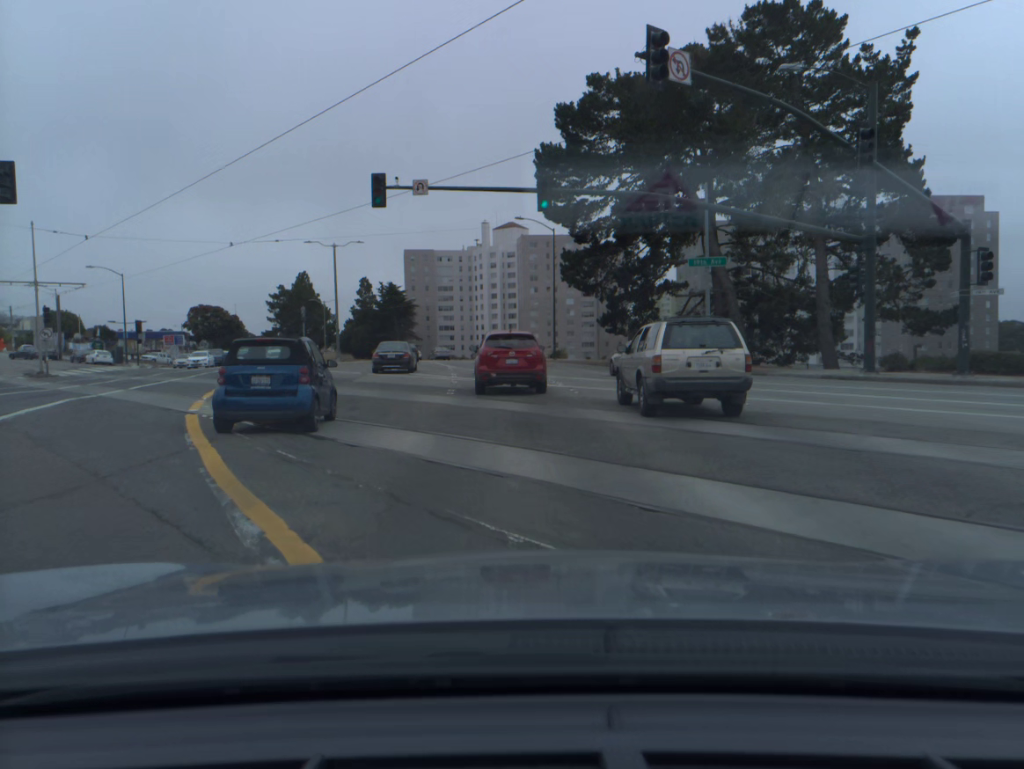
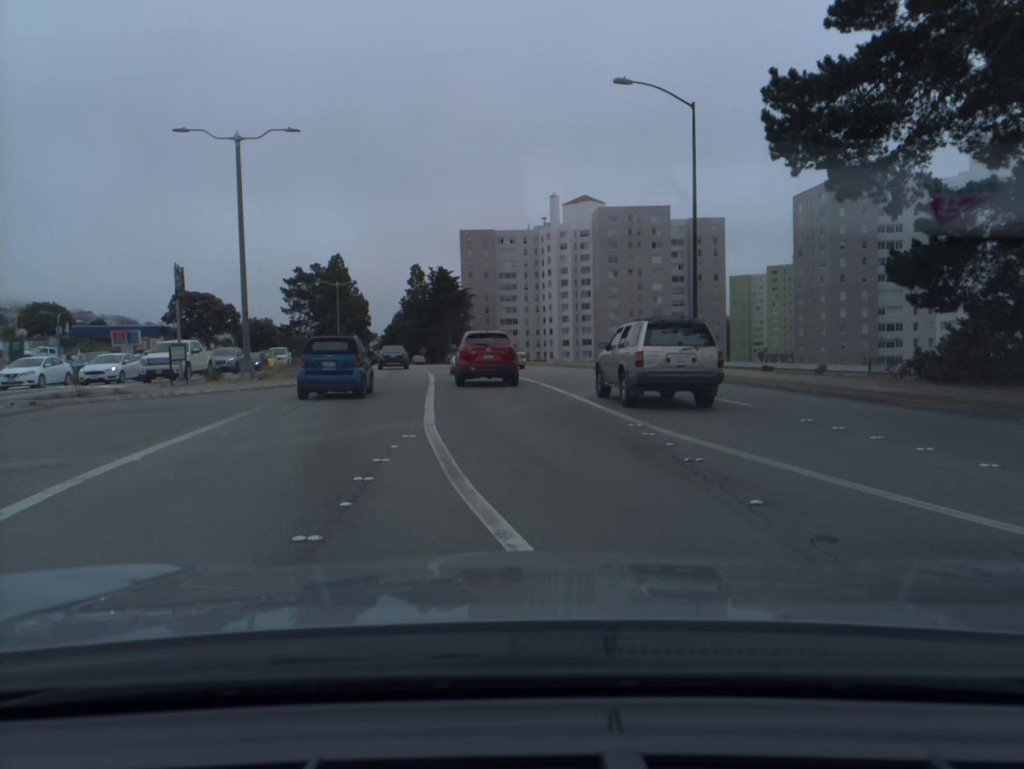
(-1.4, +33.3) m; -5°
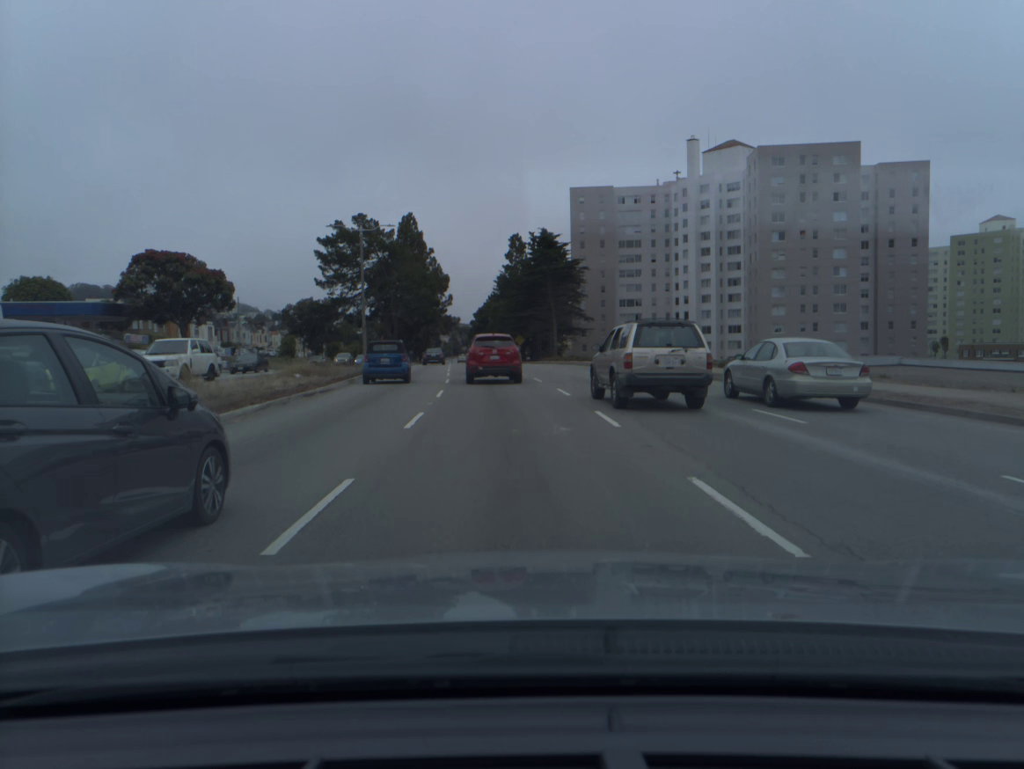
(-2.9, +38.4) m; -8°
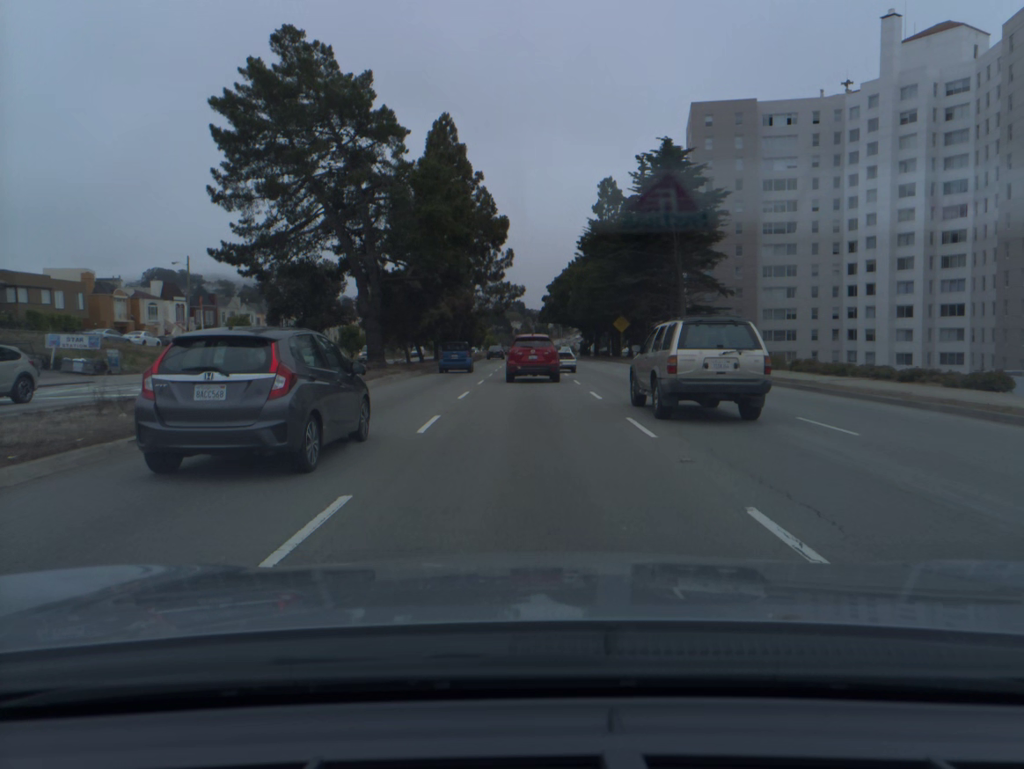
(-2.5, +45.4) m; -5°
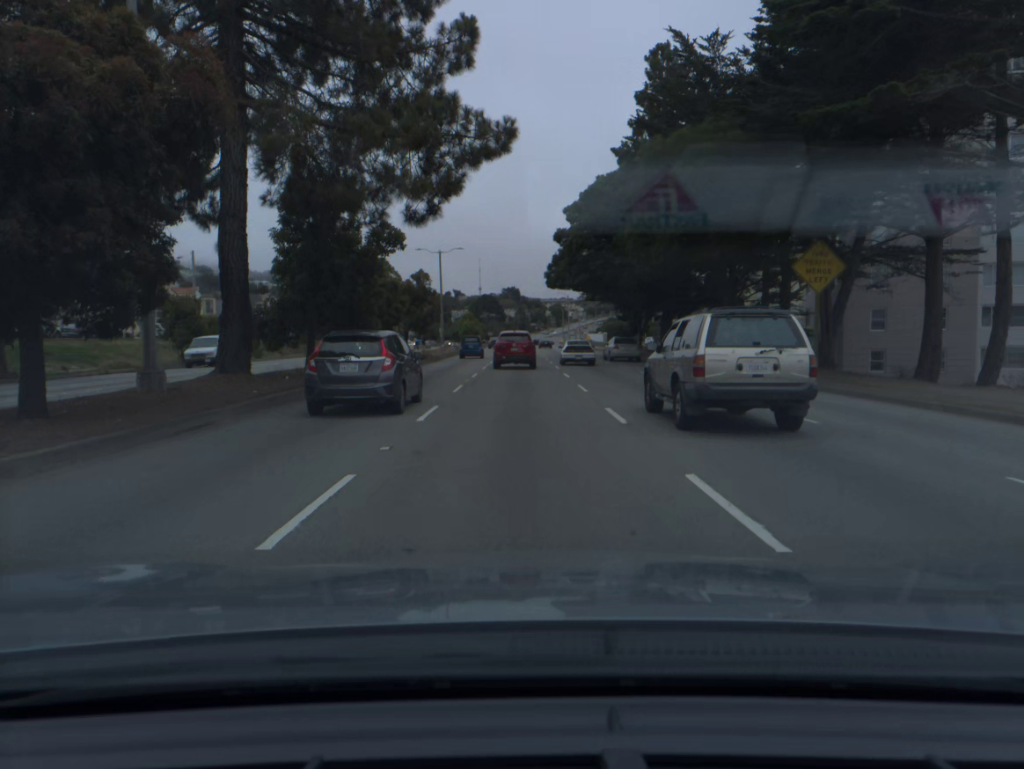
(+0.3, +50.7) m; 0°
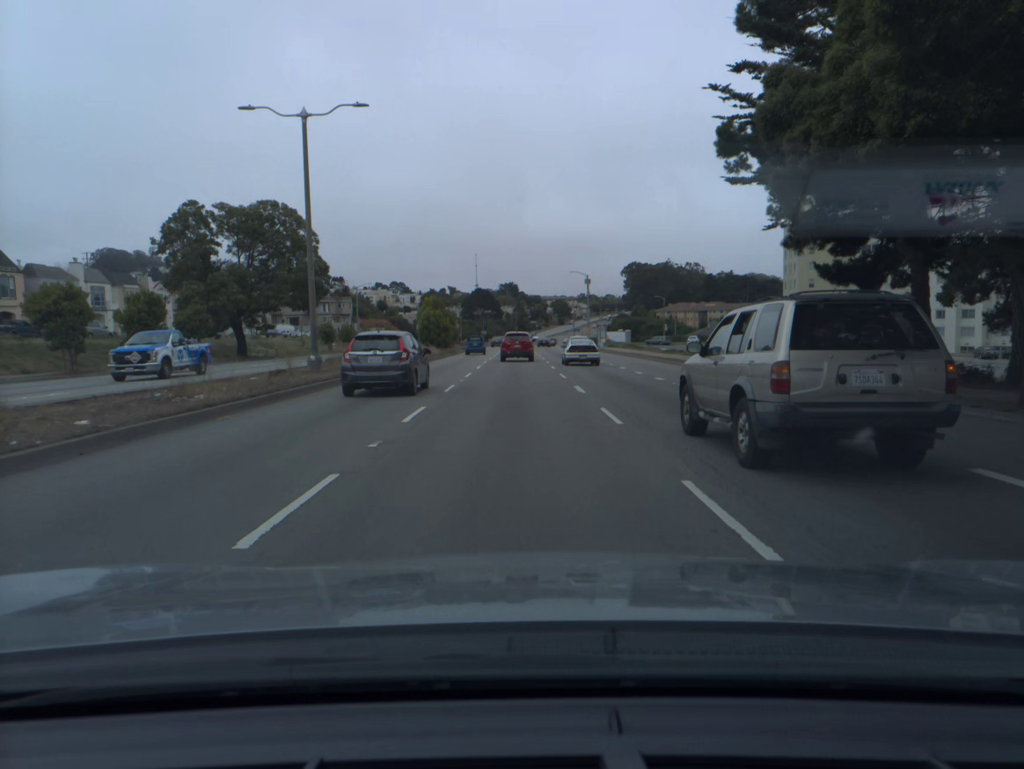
(0.0, +44.6) m; 0°
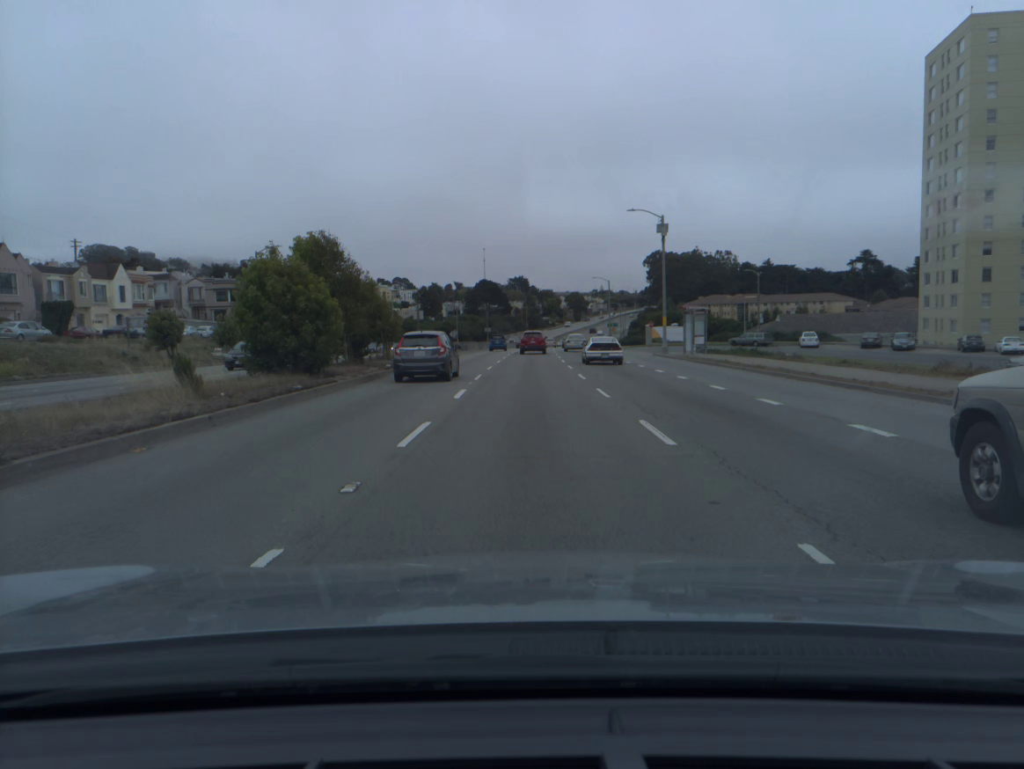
(-0.4, +46.9) m; -1°
